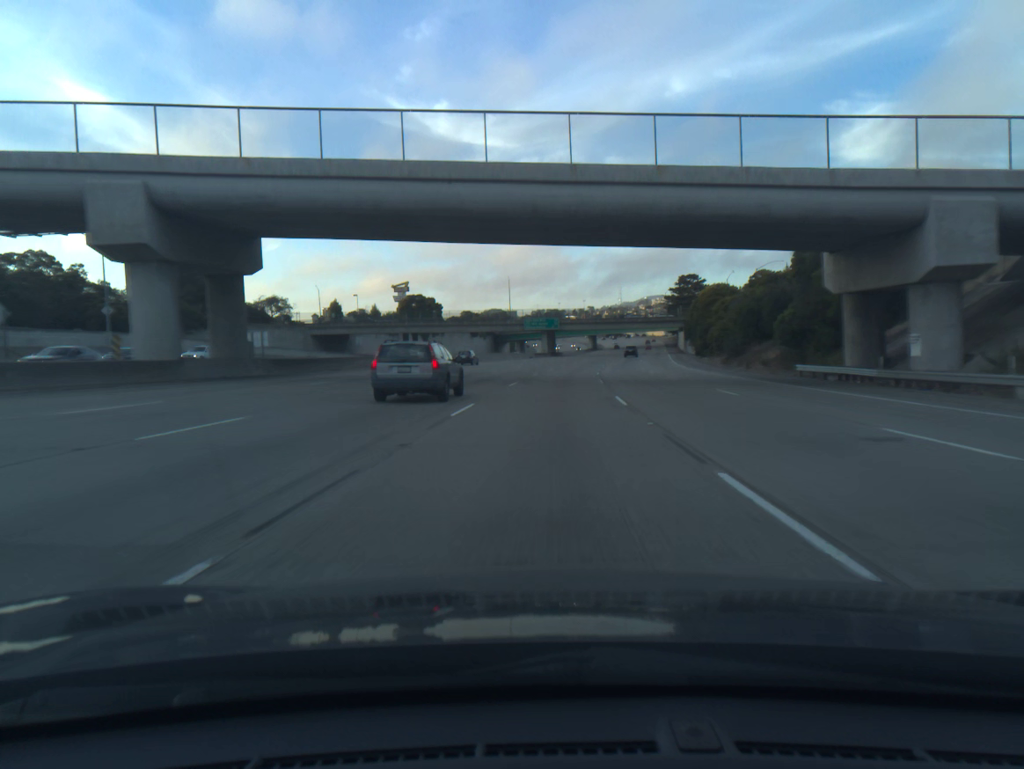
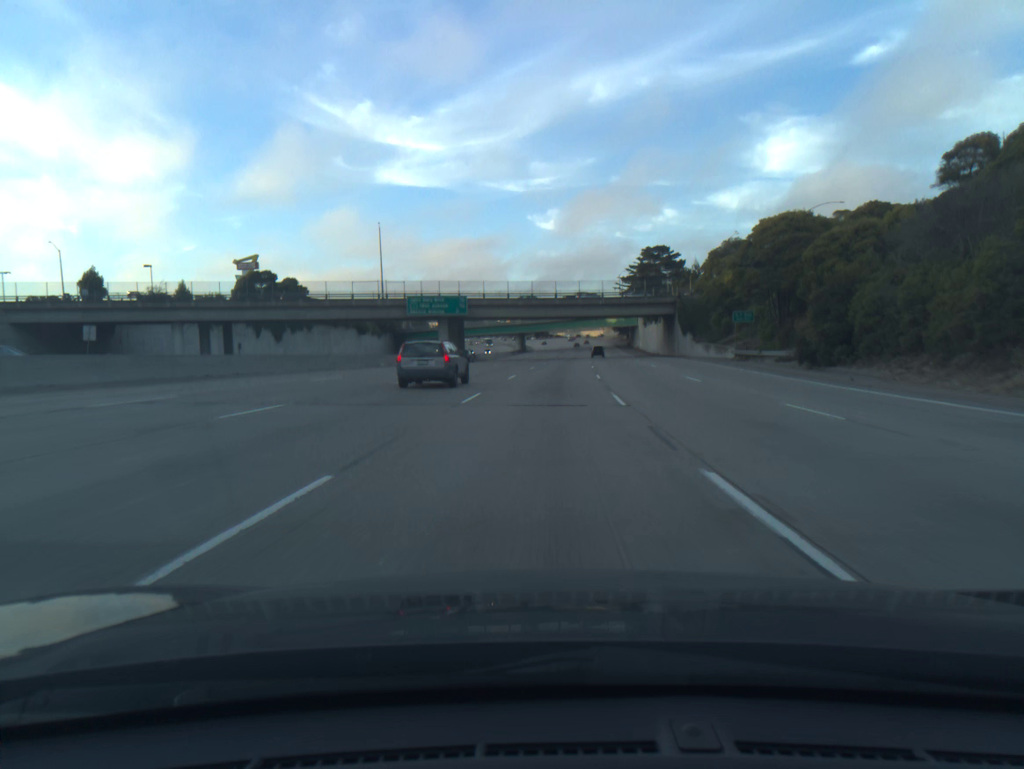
(+3.5, +68.4) m; +5°
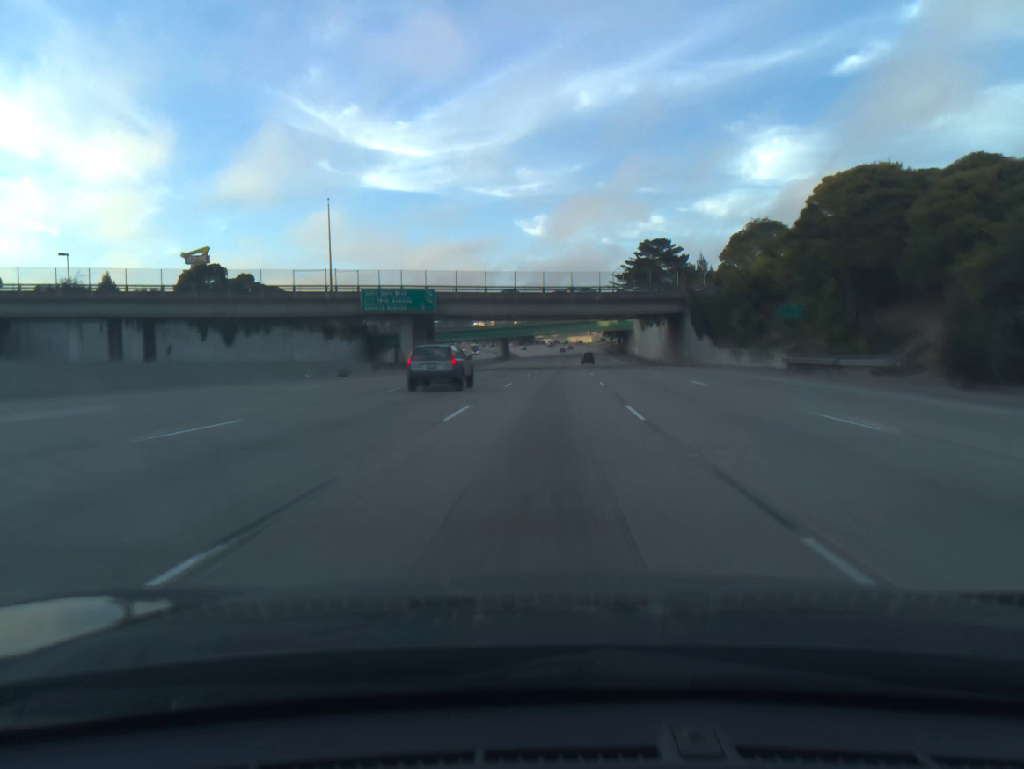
(+0.2, +17.1) m; +1°
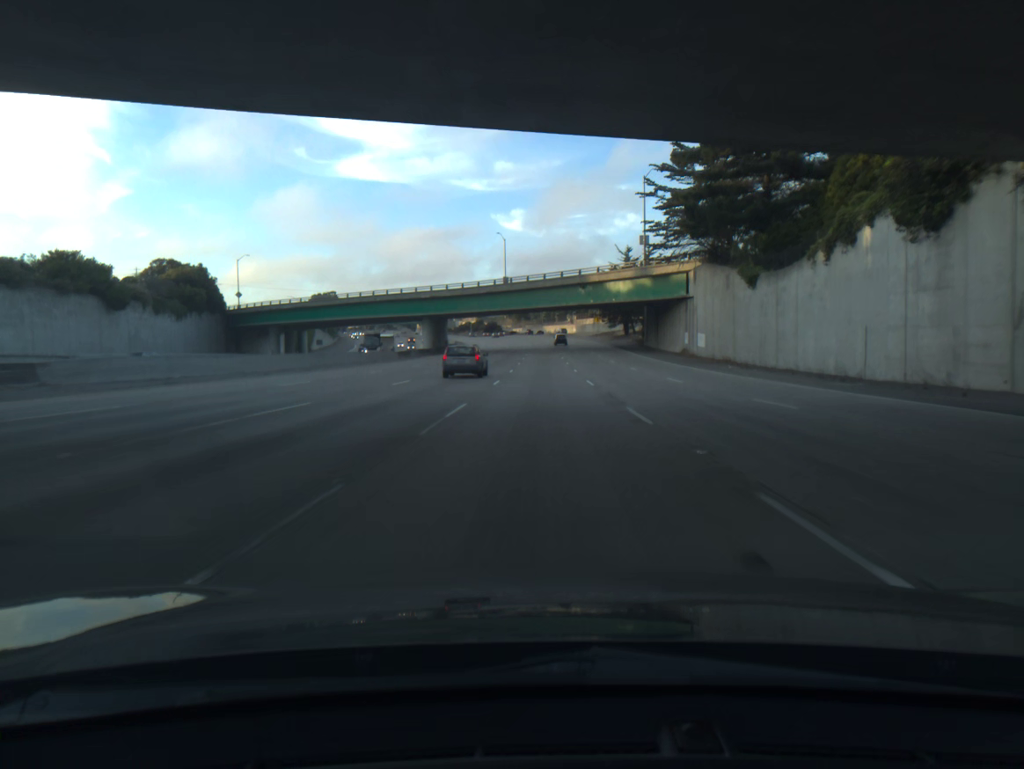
(+2.4, +84.9) m; +2°
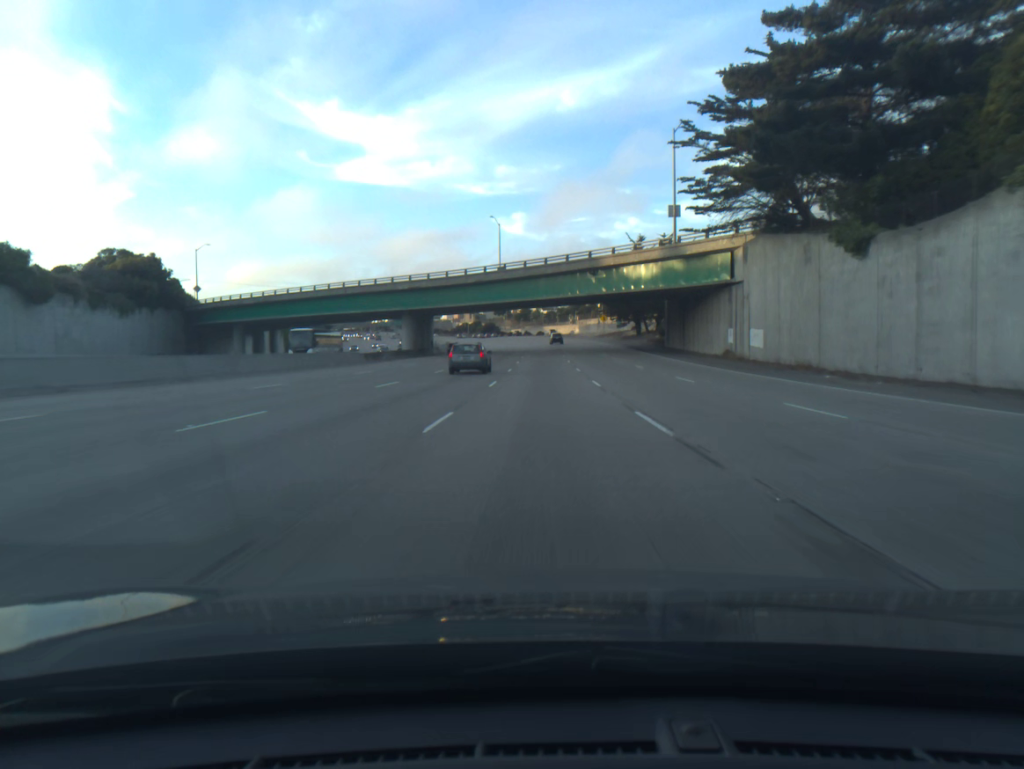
(0.0, +17.0) m; 0°
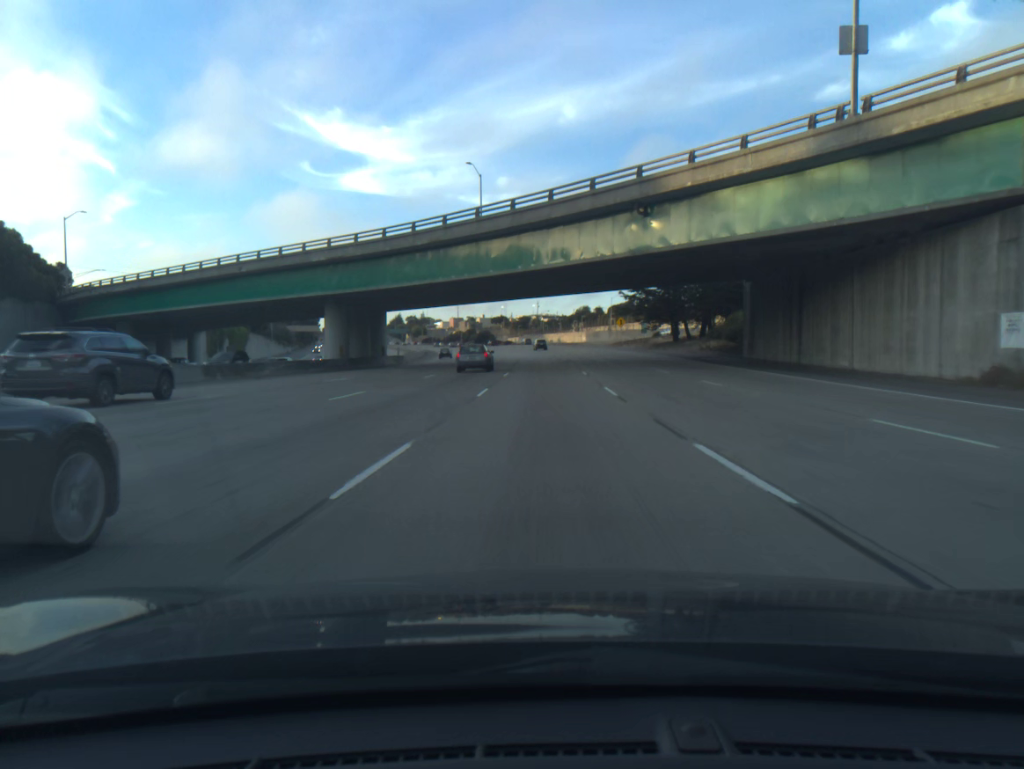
(0.0, +33.9) m; 0°
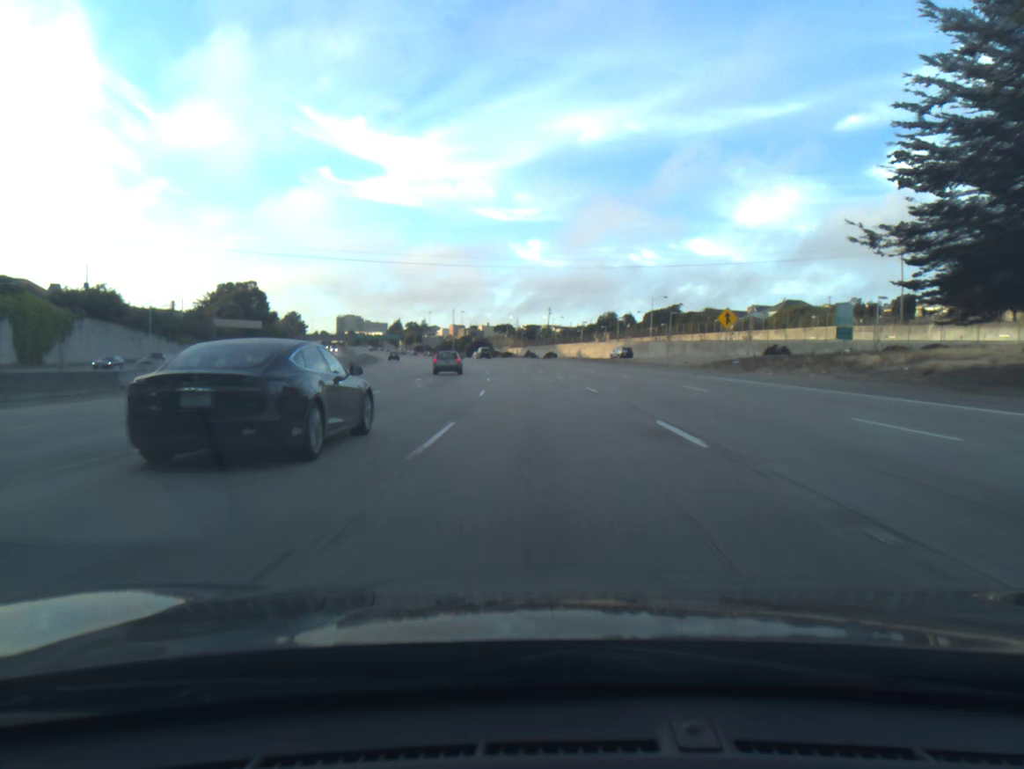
(-0.2, +67.5) m; -1°
